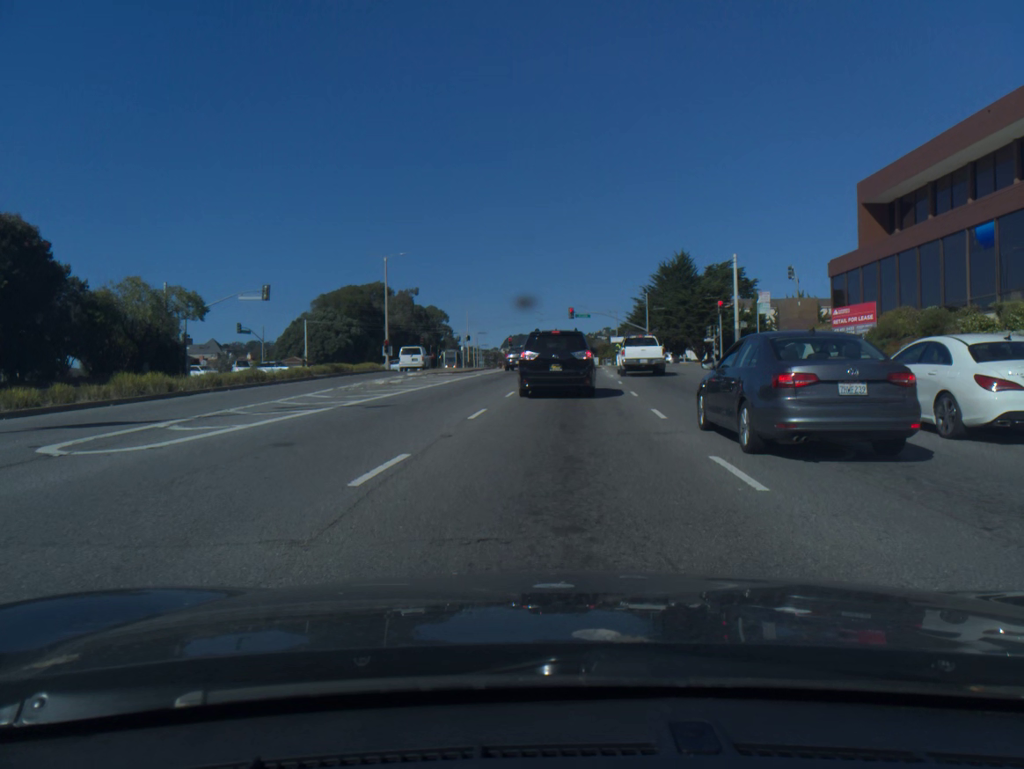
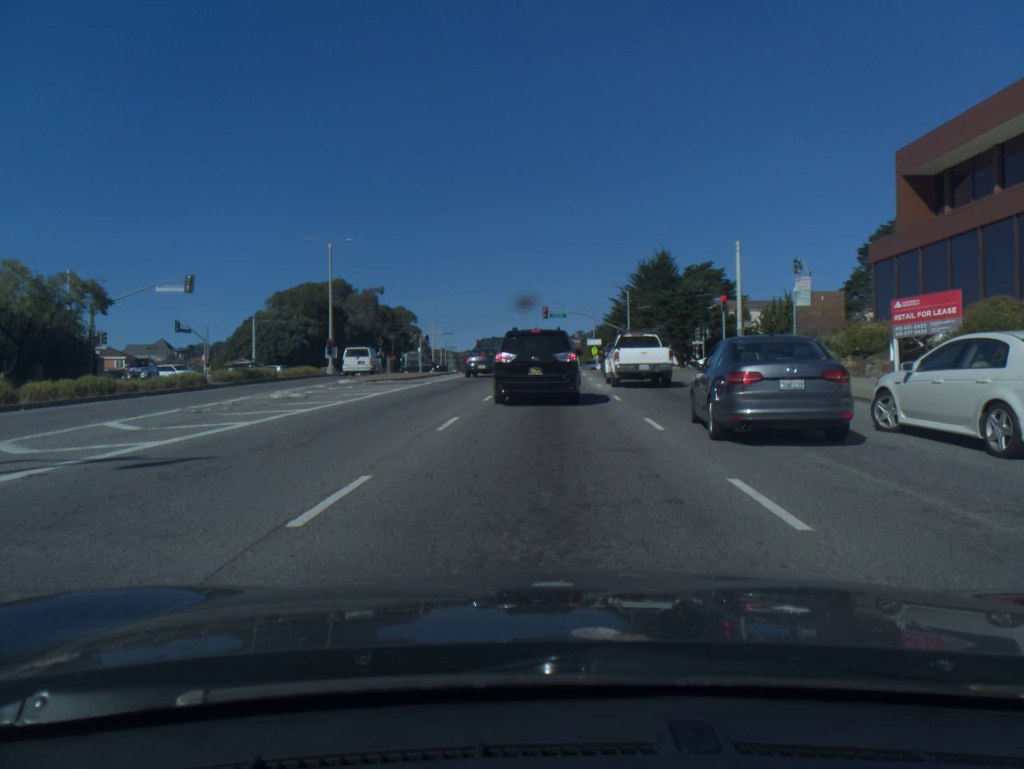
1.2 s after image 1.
(+0.2, +8.8) m; +2°
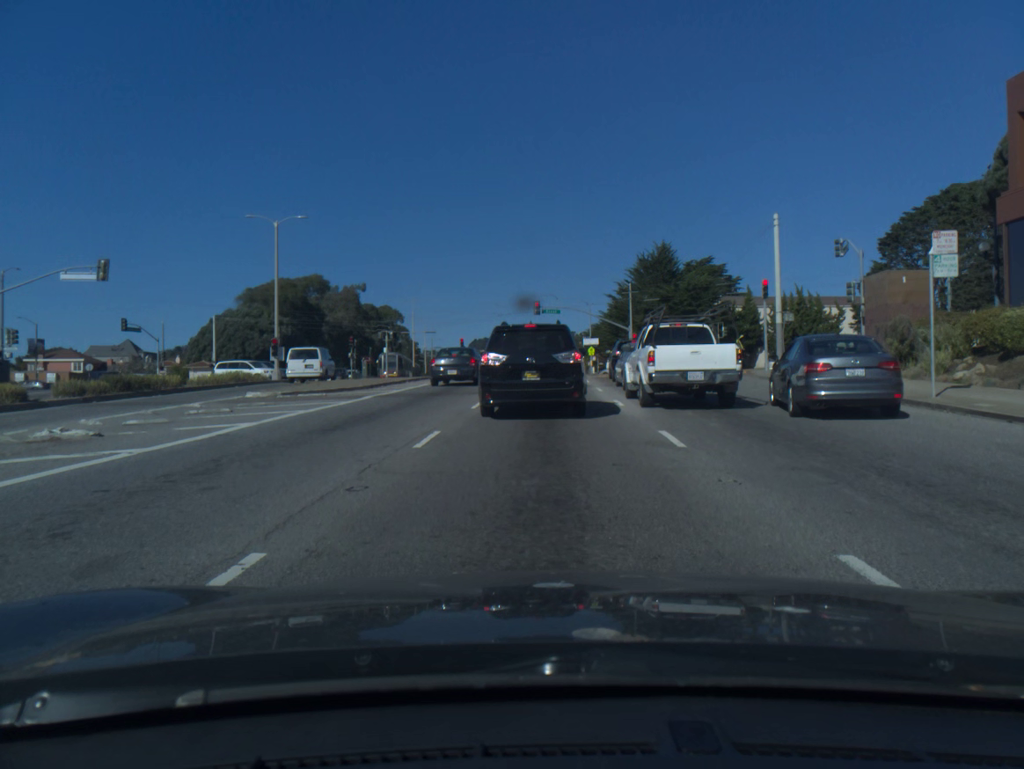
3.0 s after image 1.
(+0.1, +9.7) m; +1°
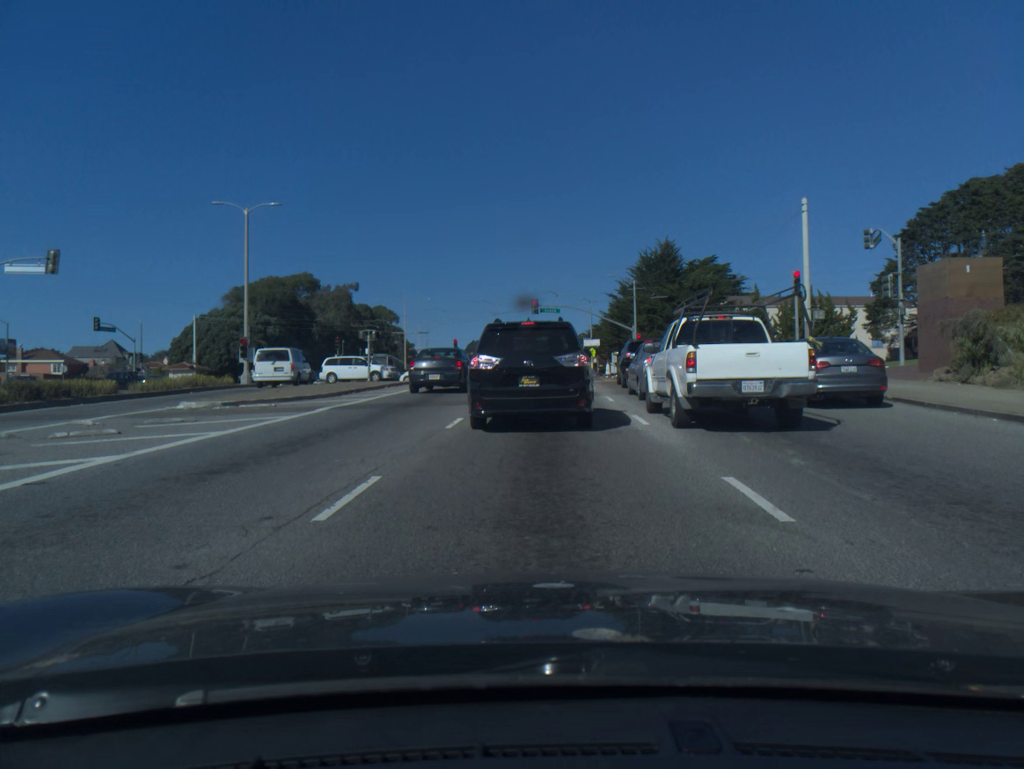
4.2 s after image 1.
(0.0, +4.3) m; 0°
